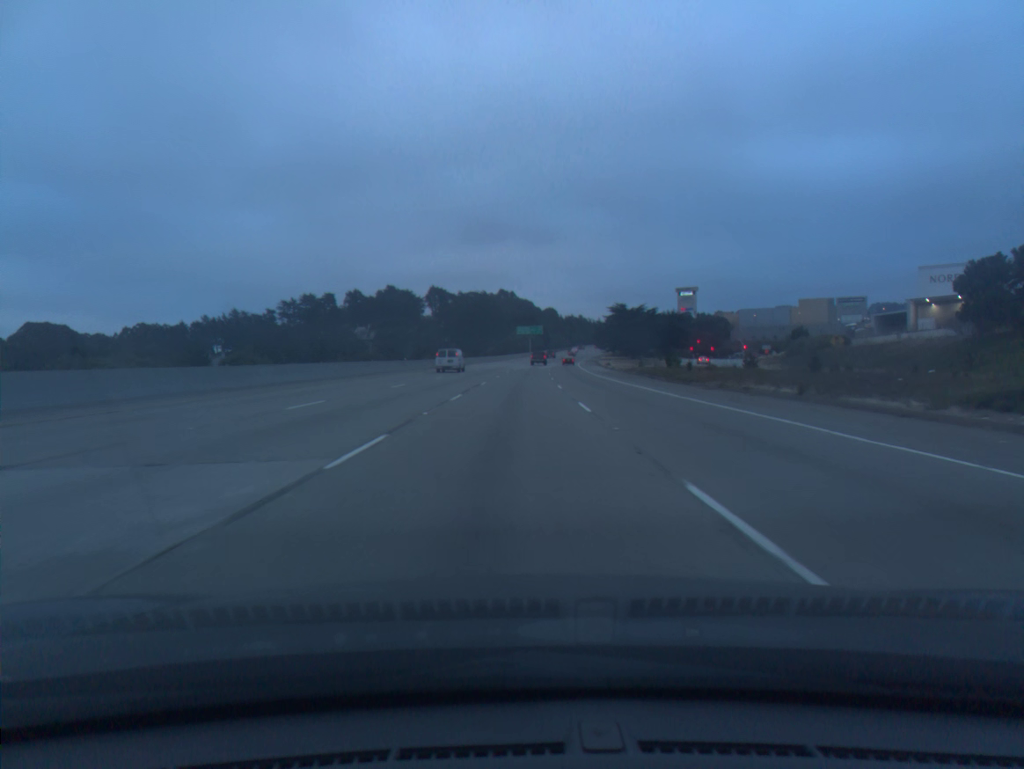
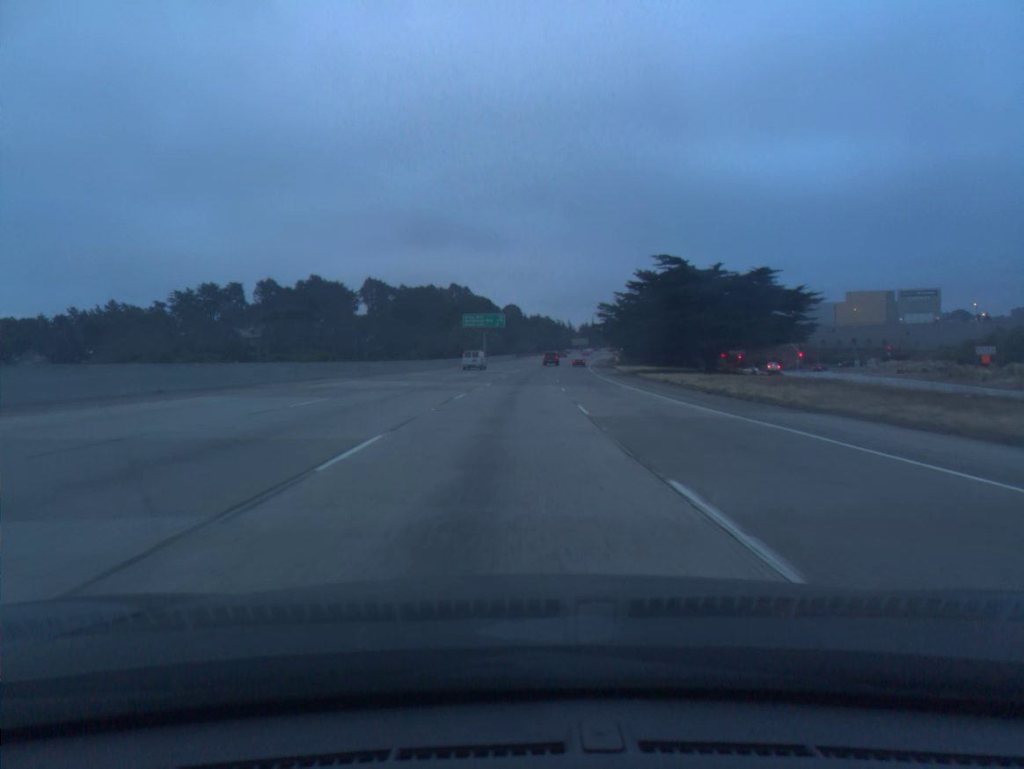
(+1.9, +87.0) m; +3°
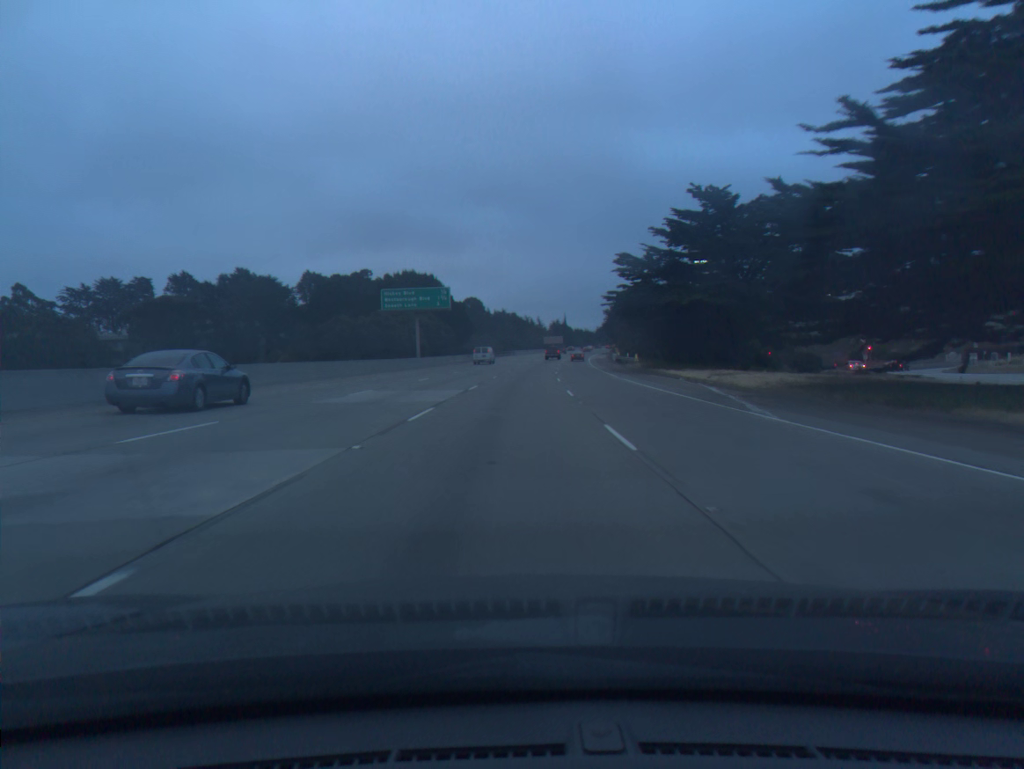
(+1.2, +52.2) m; +3°
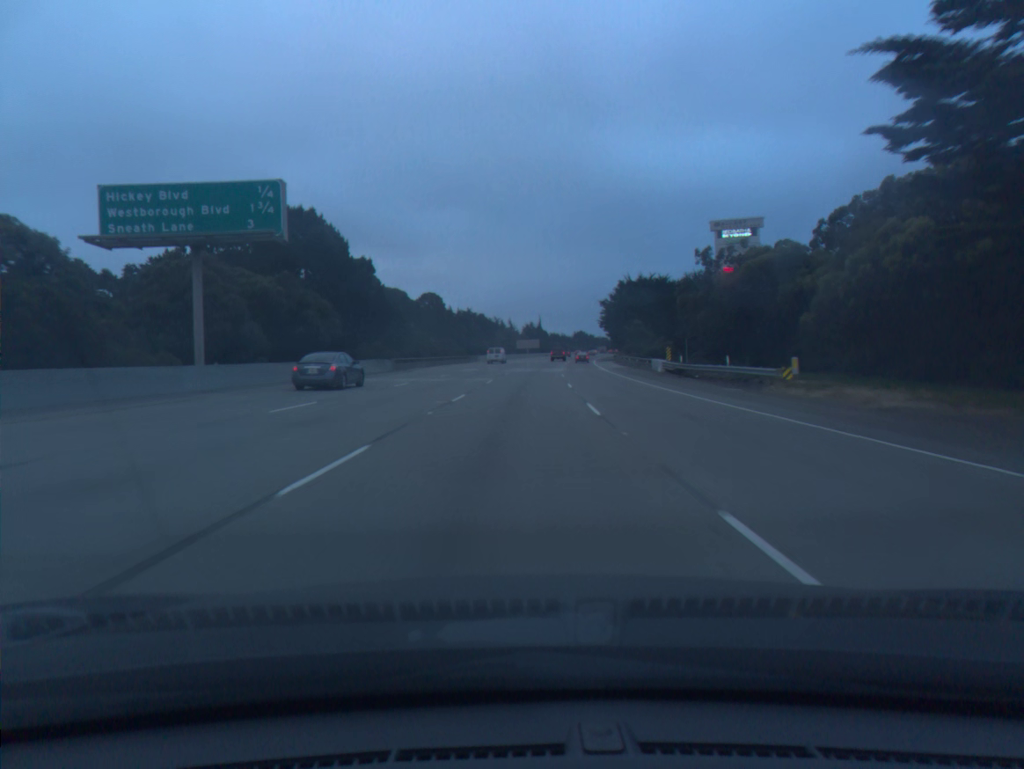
(+1.0, +52.1) m; +2°
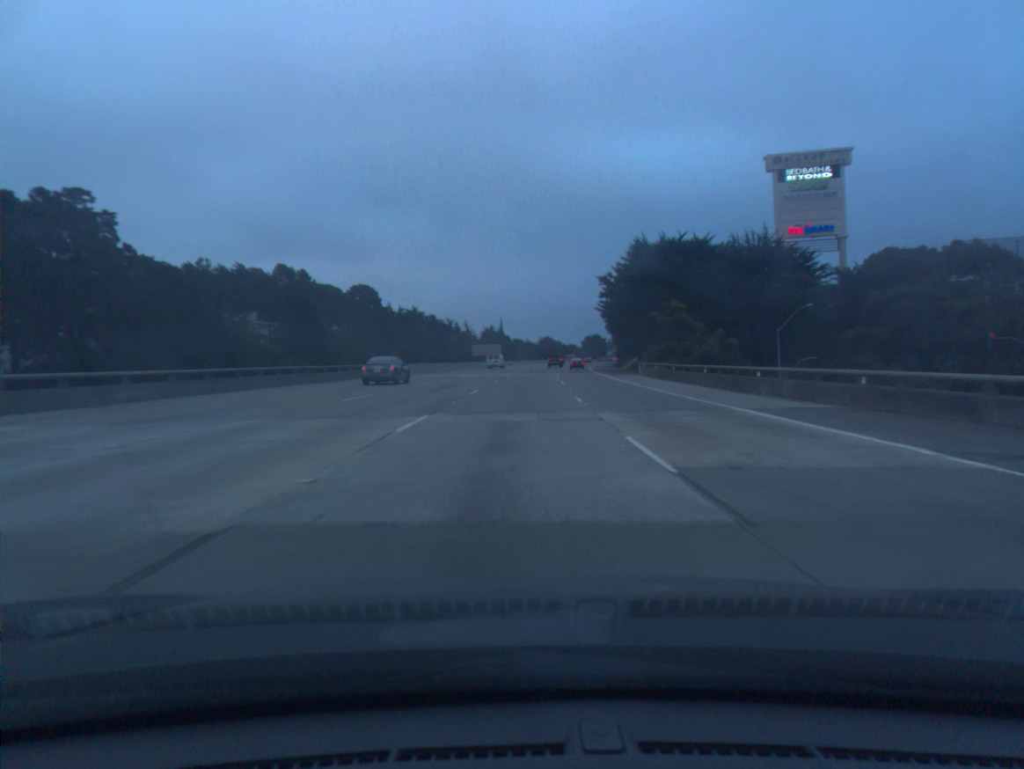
(+1.2, +51.9) m; +3°
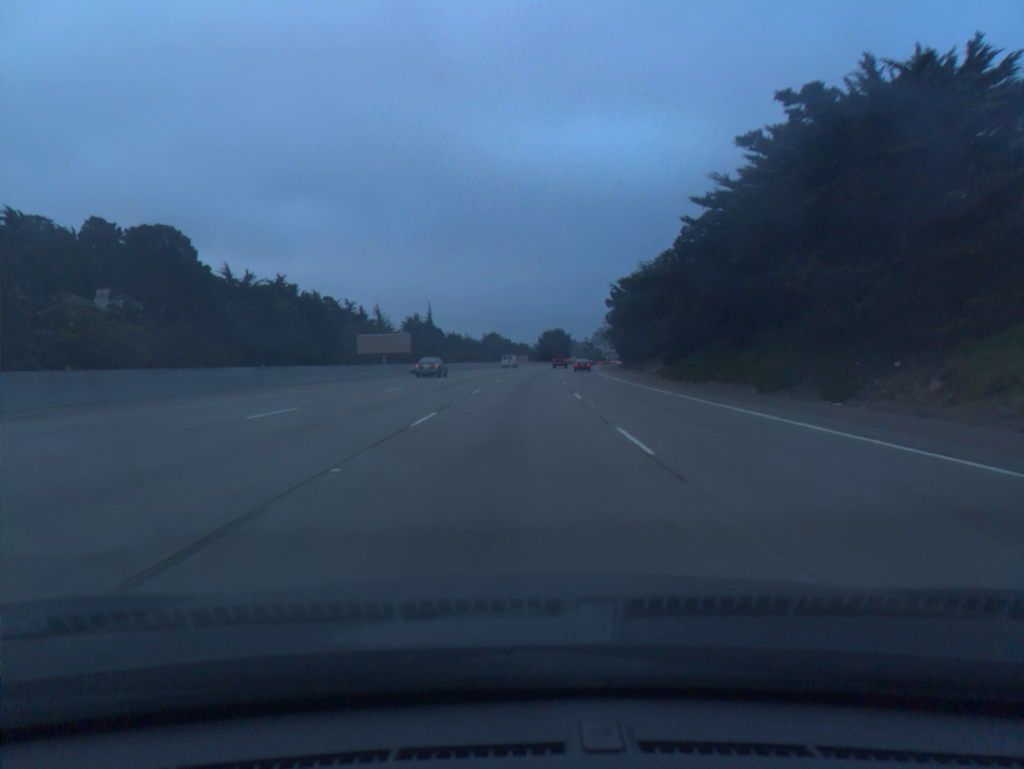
(+2.8, +86.6) m; +4°
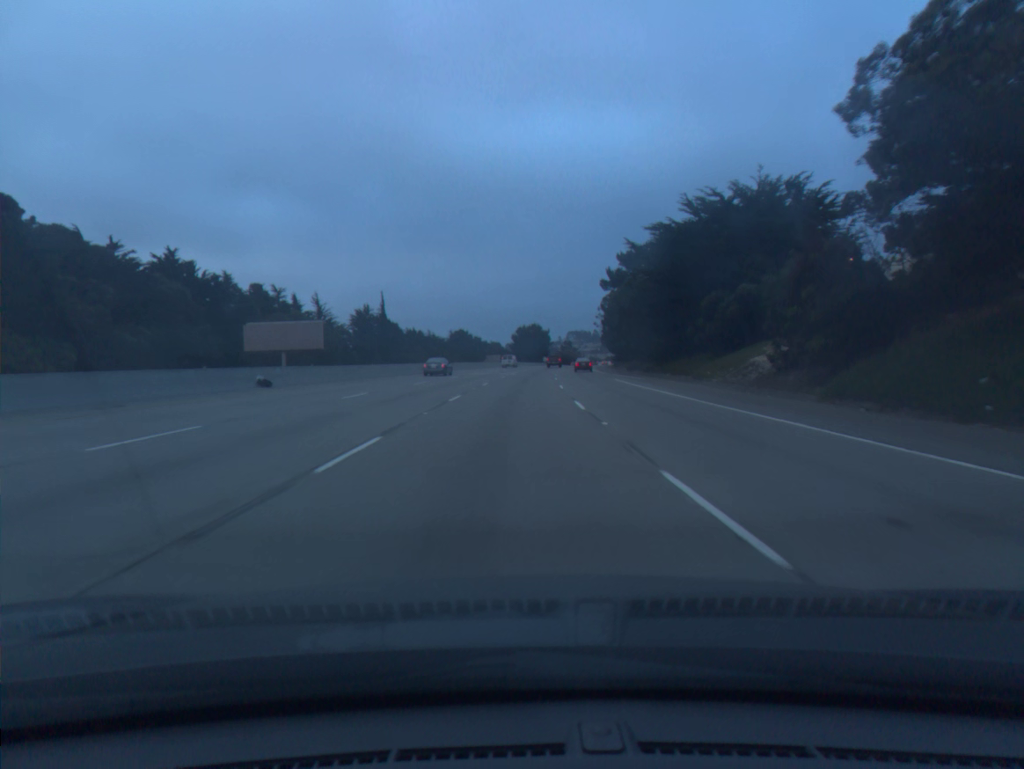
(+0.7, +34.9) m; +2°
